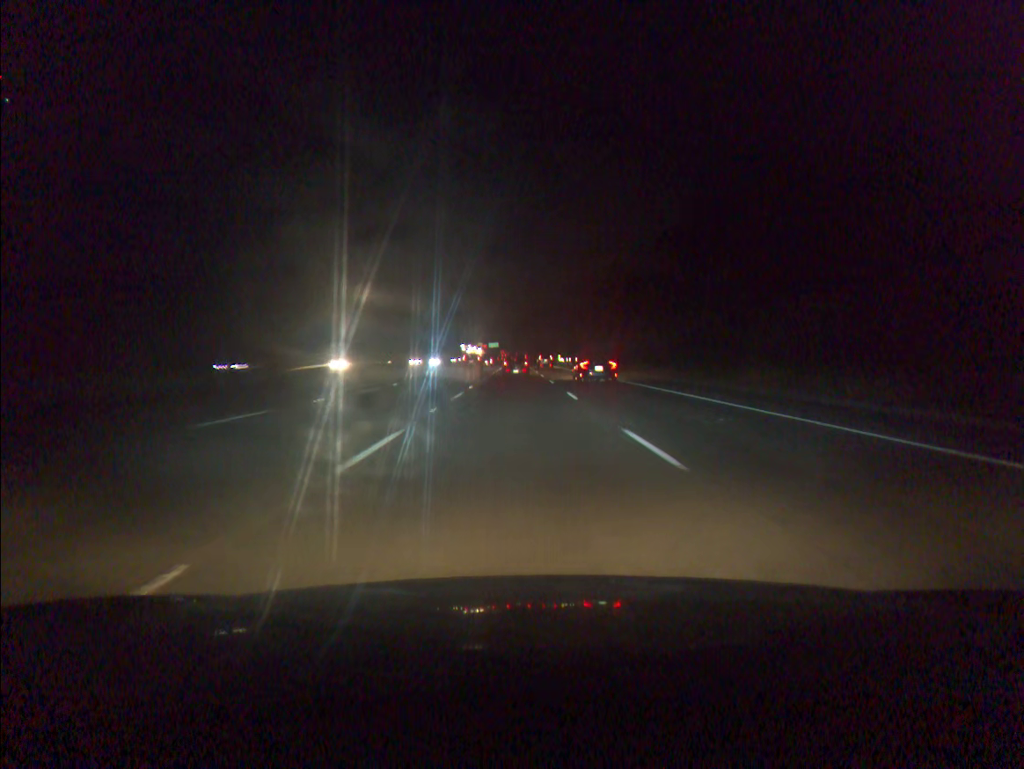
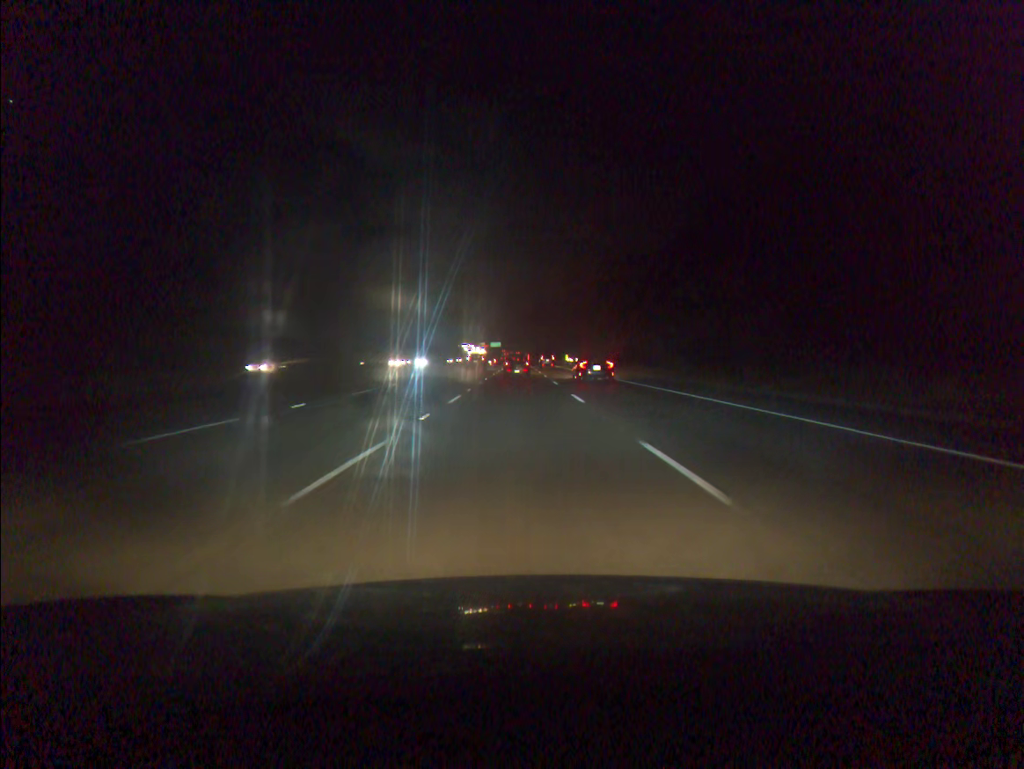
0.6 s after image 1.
(0.0, +16.4) m; 0°
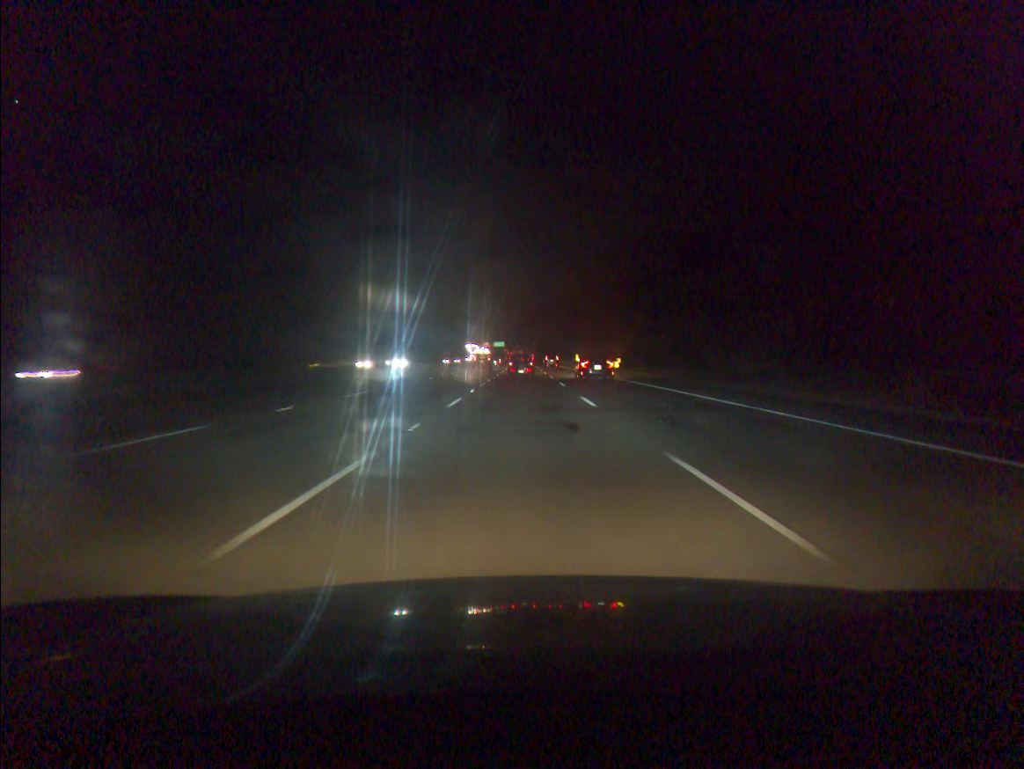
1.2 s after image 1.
(-0.1, +16.4) m; 0°
